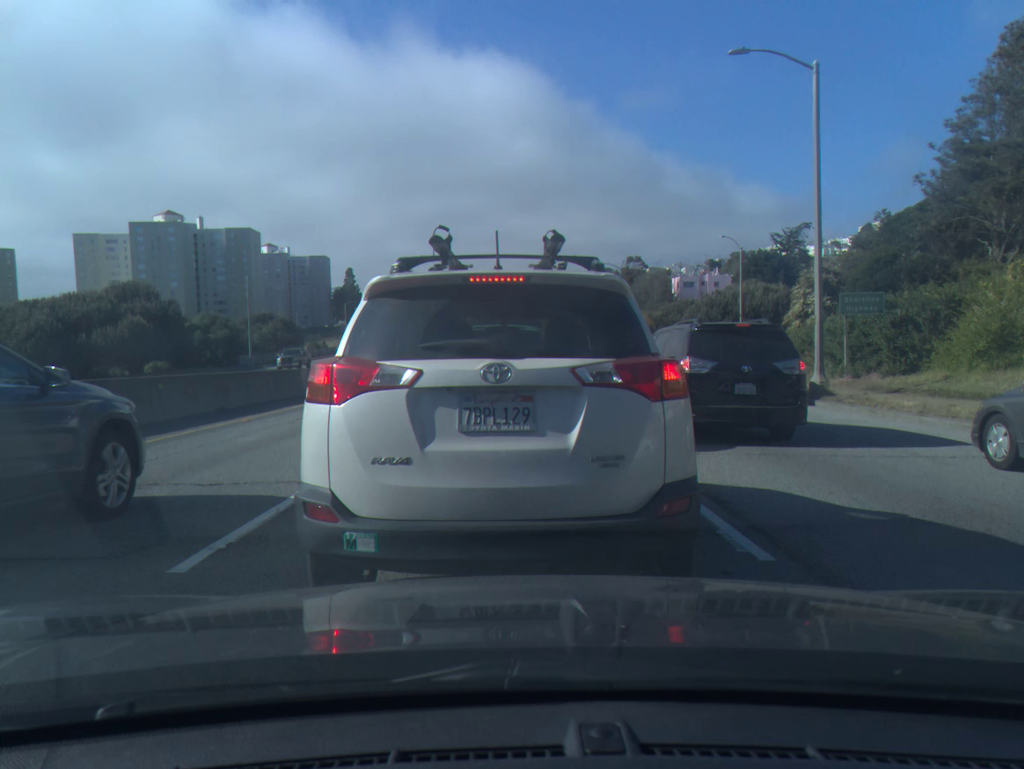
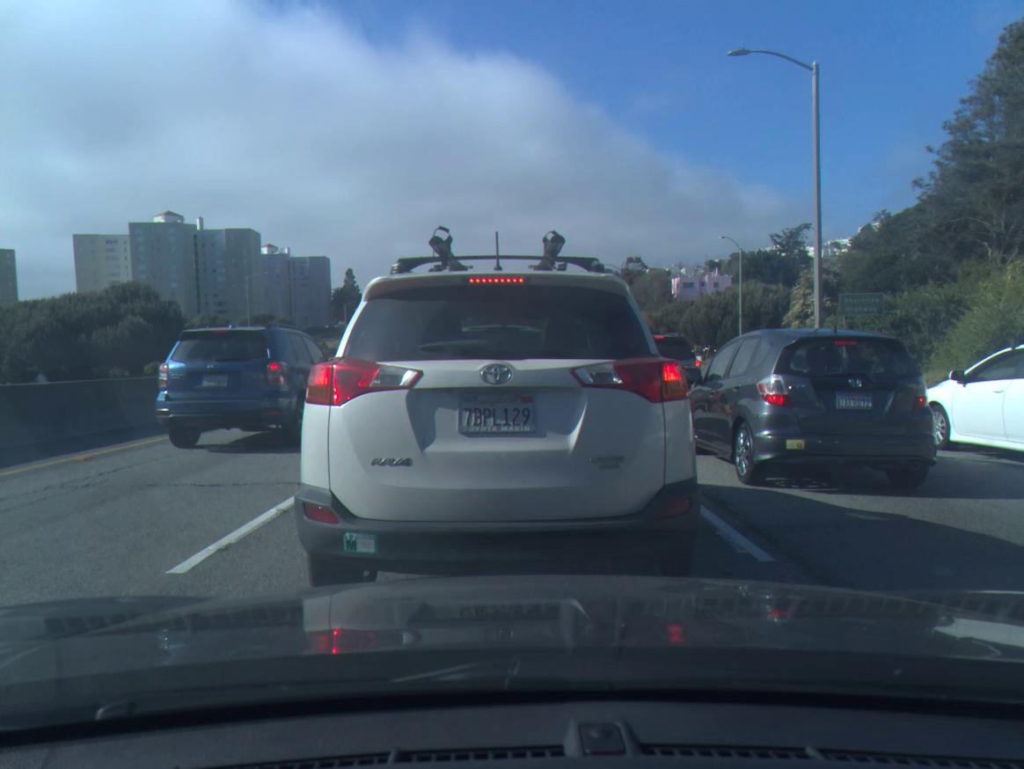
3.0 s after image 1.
(0.0, 0.0) m; 0°
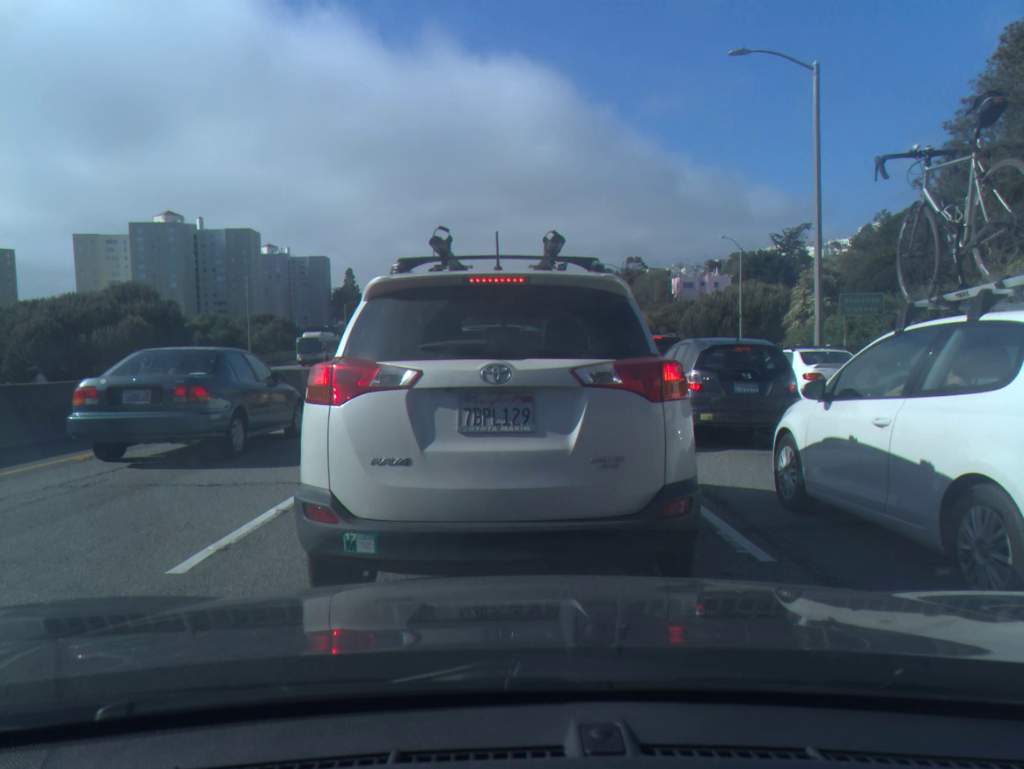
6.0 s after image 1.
(0.0, 0.0) m; 0°
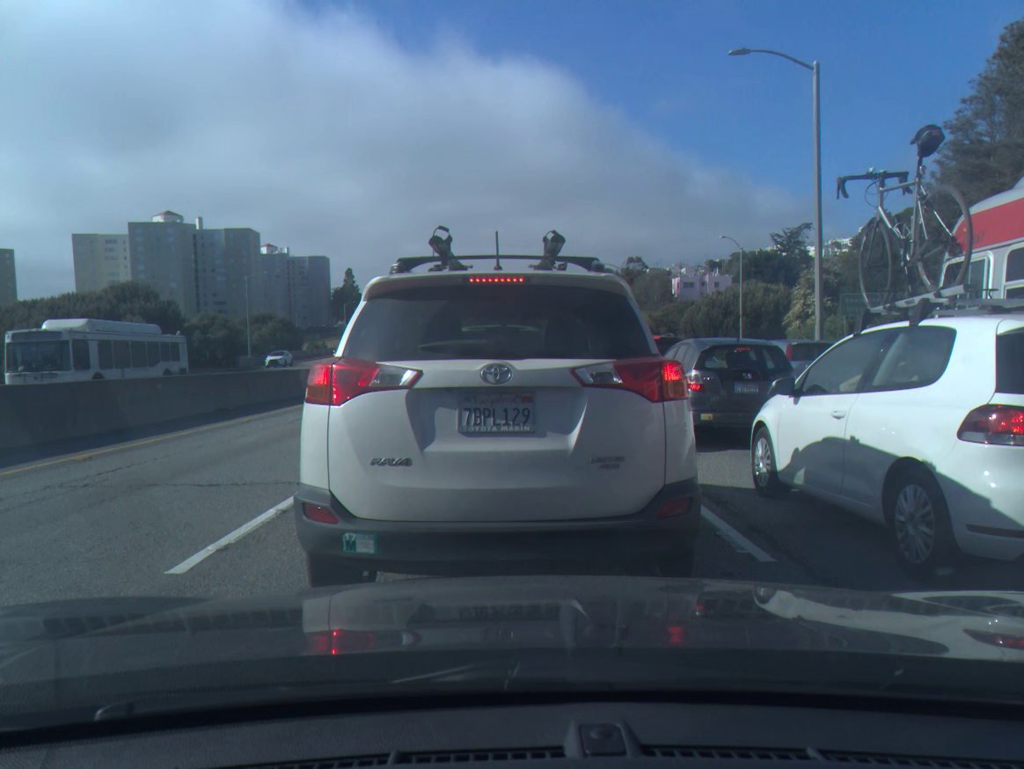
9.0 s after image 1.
(0.0, 0.0) m; 0°
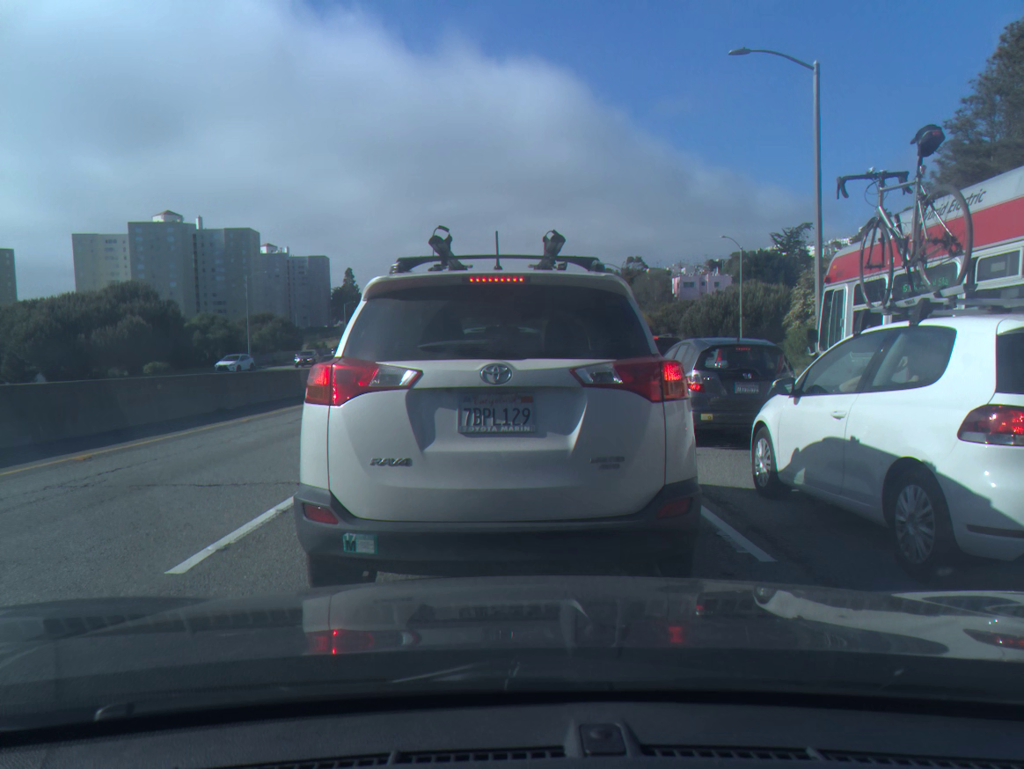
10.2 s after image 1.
(0.0, 0.0) m; 0°
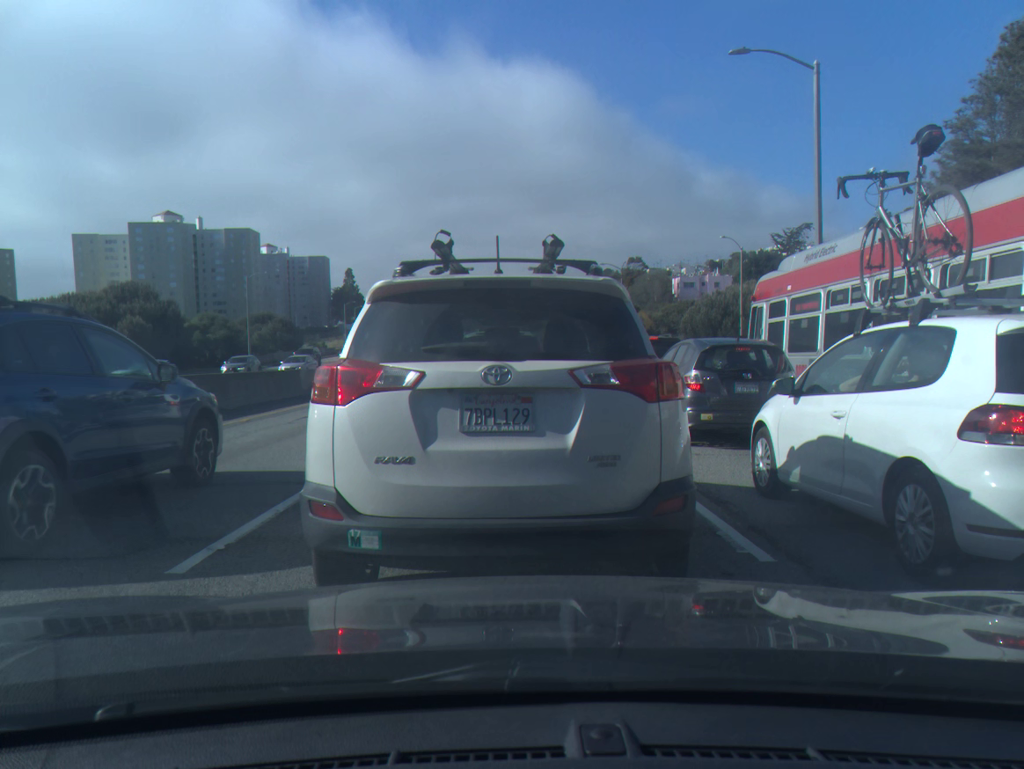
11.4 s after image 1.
(0.0, 0.0) m; 0°
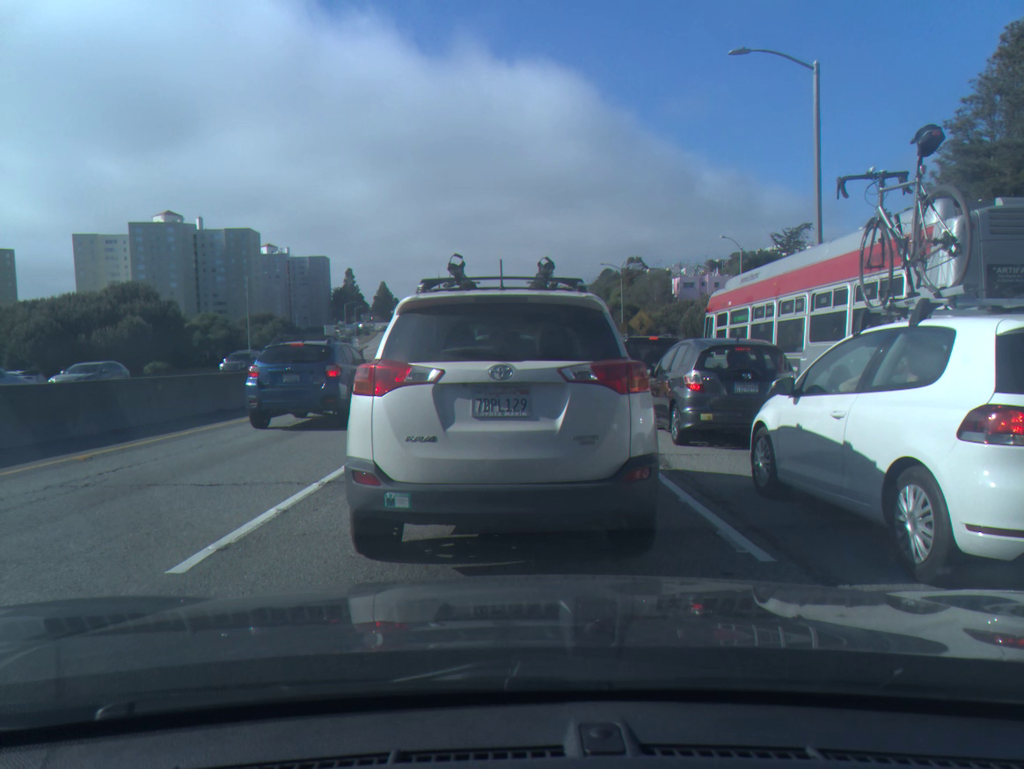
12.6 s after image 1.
(0.0, 0.0) m; 0°
